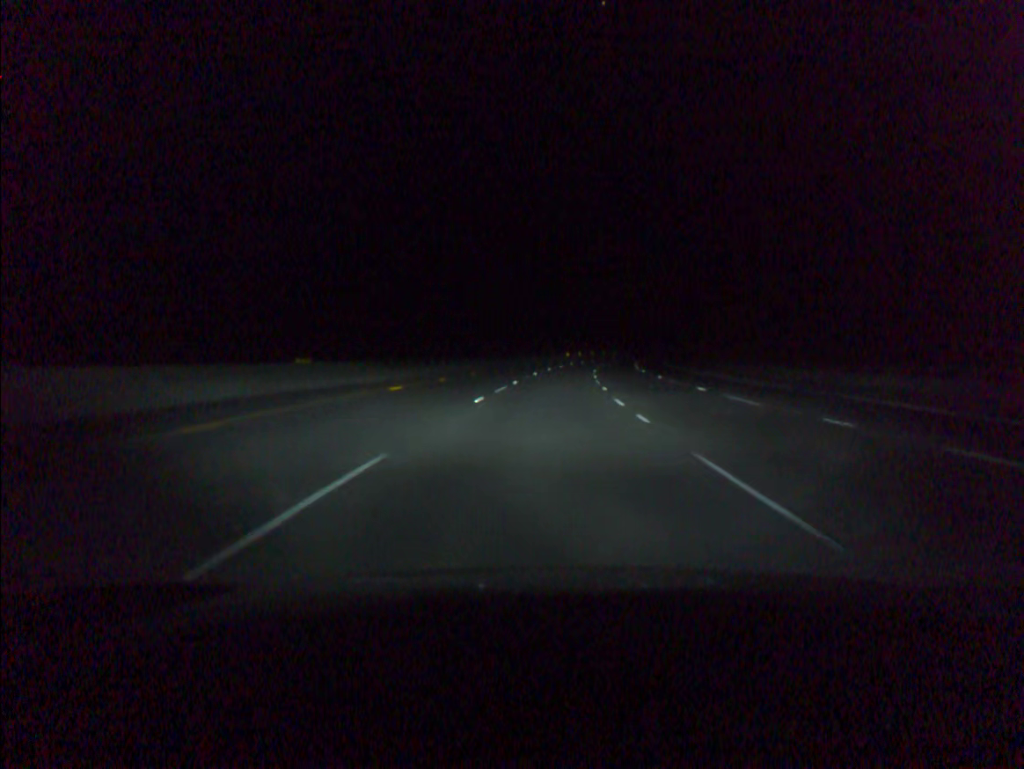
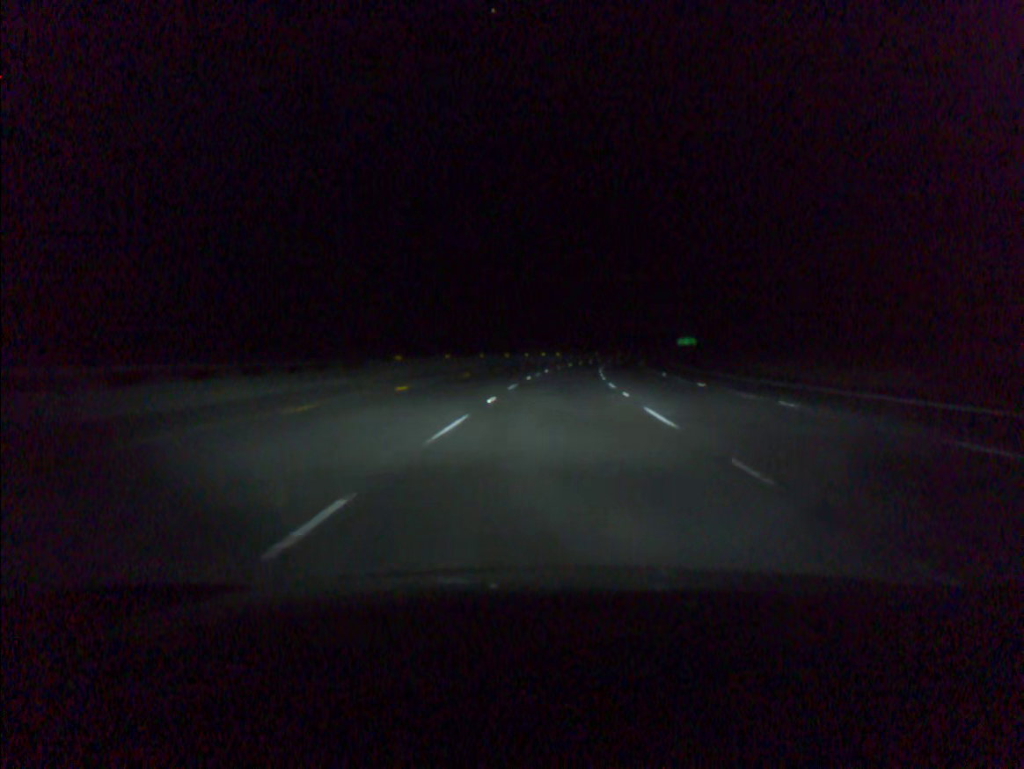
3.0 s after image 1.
(+6.8, +101.6) m; +8°
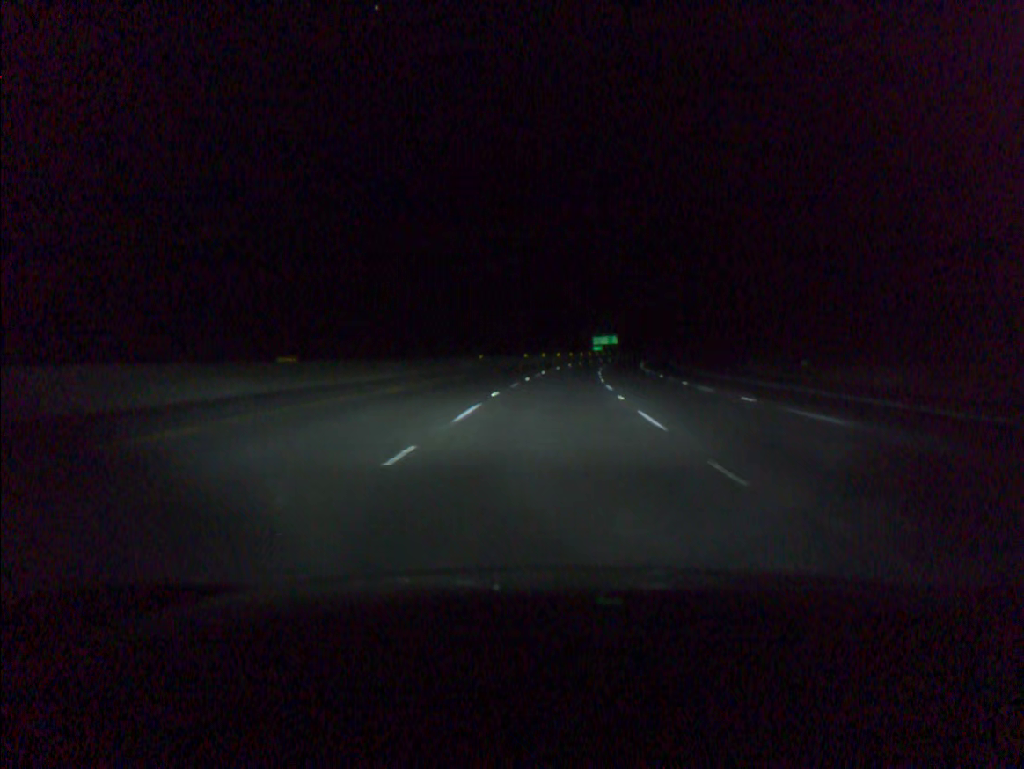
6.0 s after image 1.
(+7.9, +101.6) m; +8°
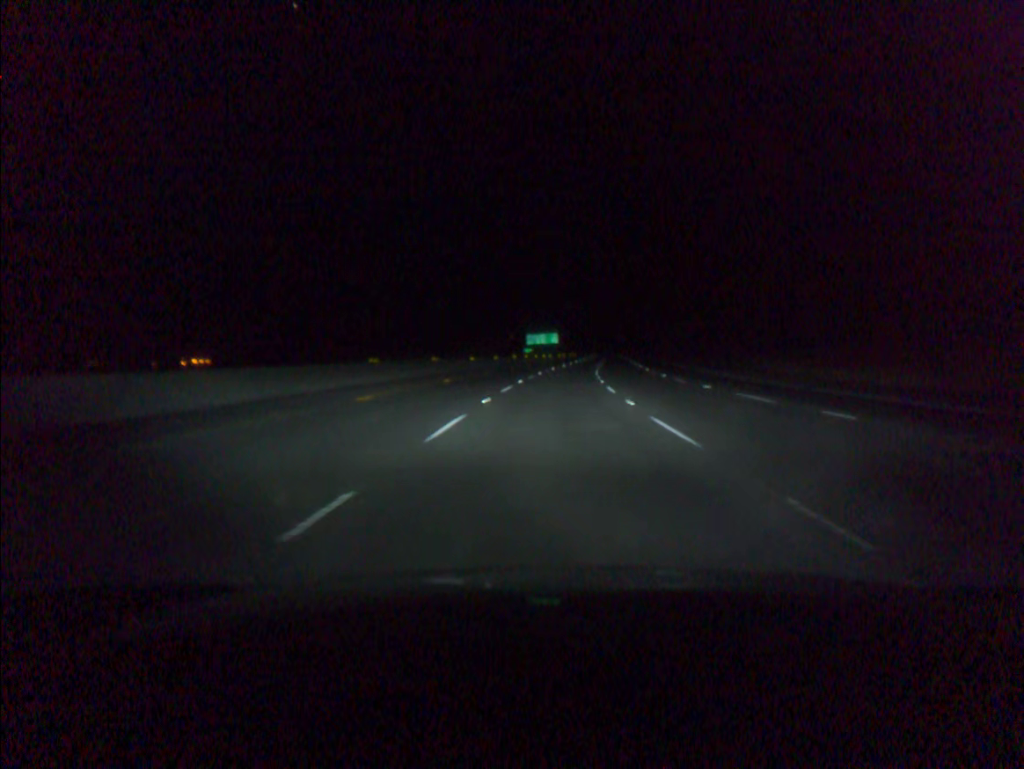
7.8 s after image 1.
(+2.7, +61.2) m; +5°
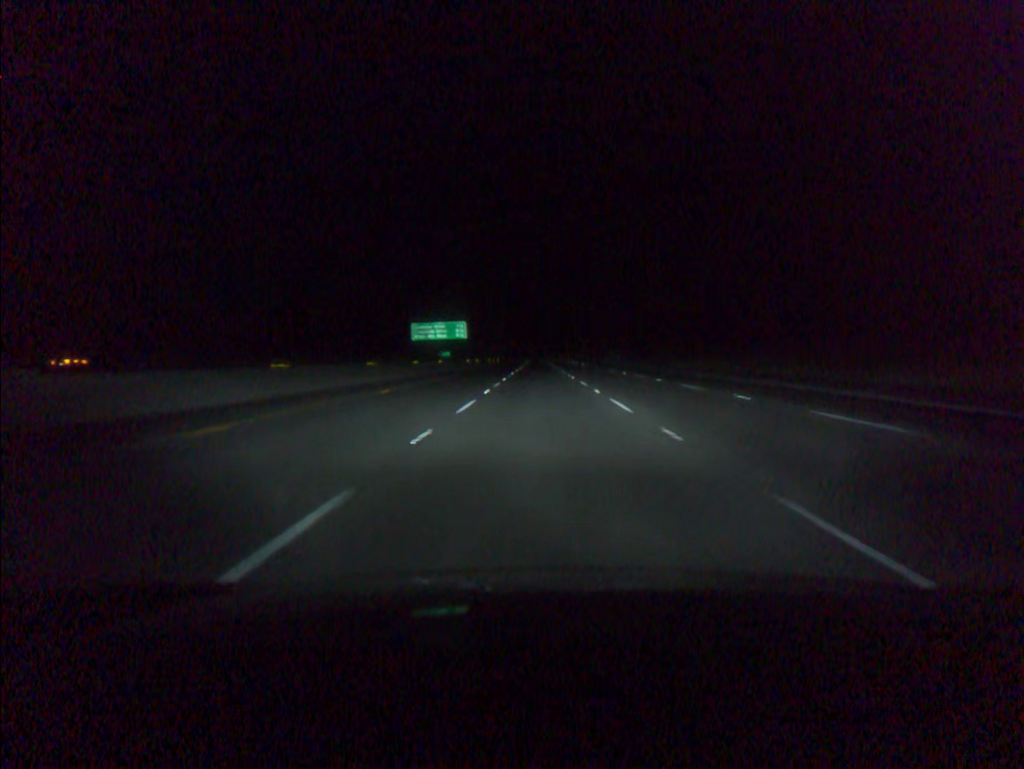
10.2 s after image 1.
(+4.7, +81.6) m; +6°
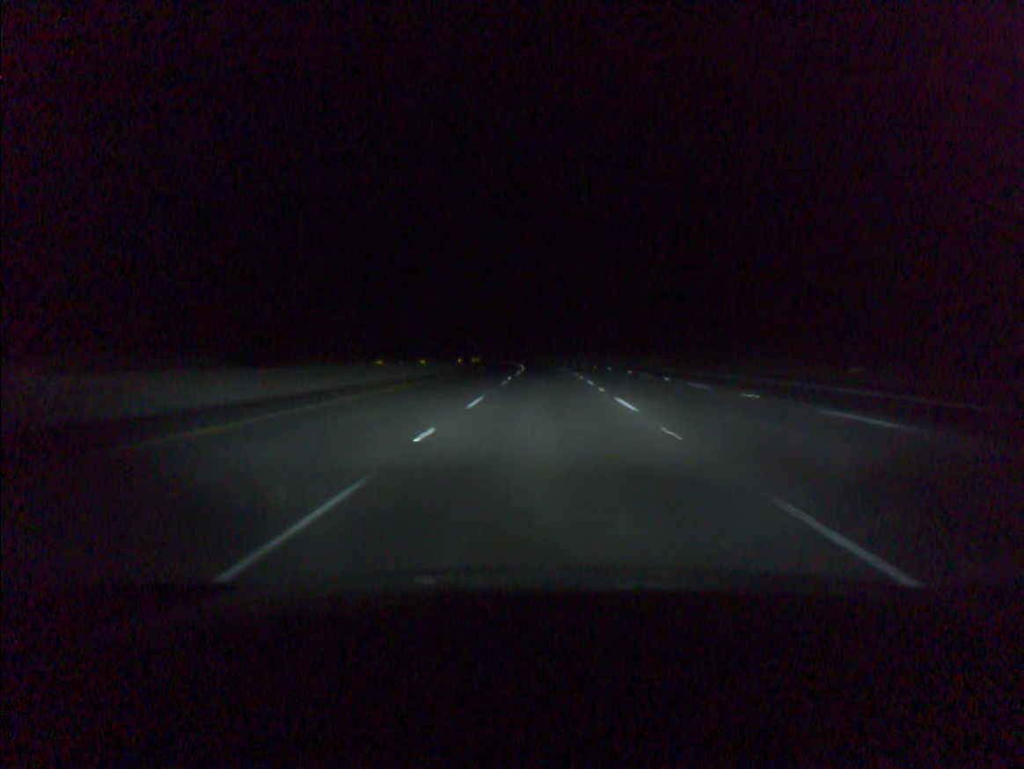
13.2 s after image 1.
(-0.3, +102.0) m; -1°
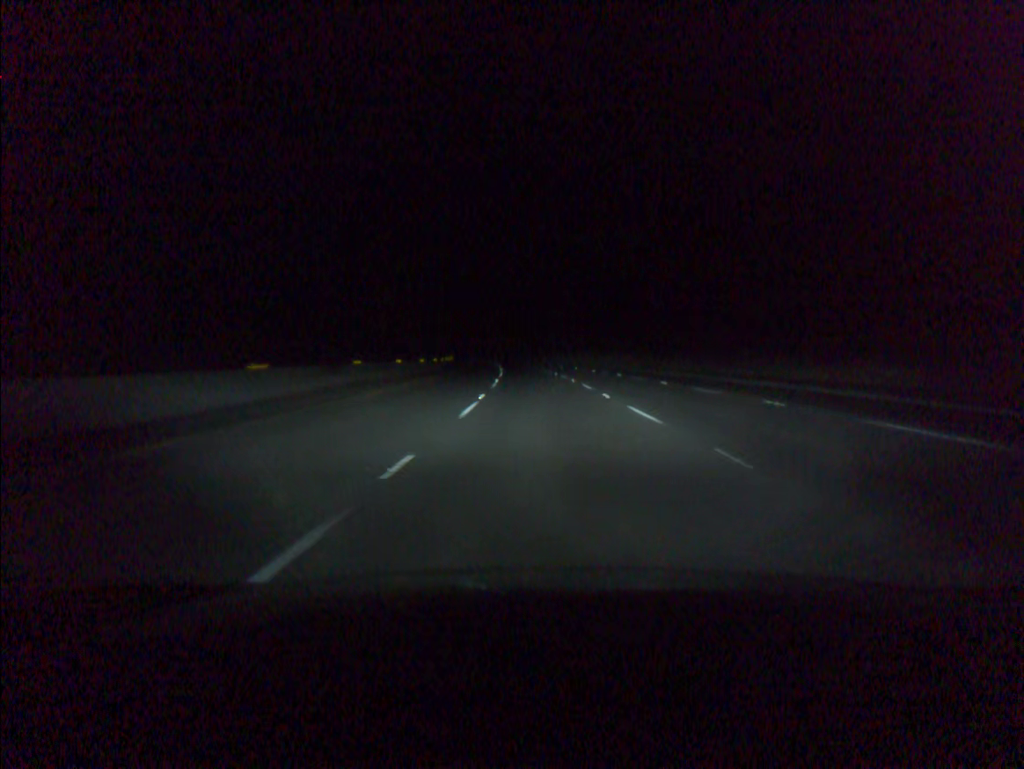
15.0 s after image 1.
(+0.1, +61.2) m; 0°
